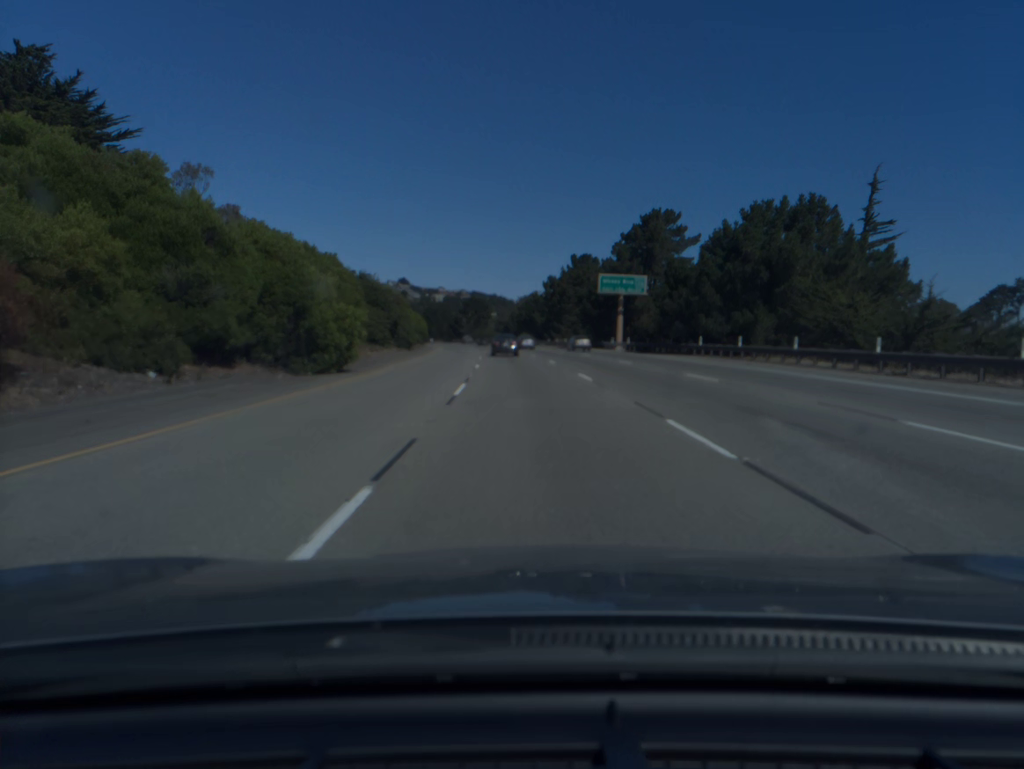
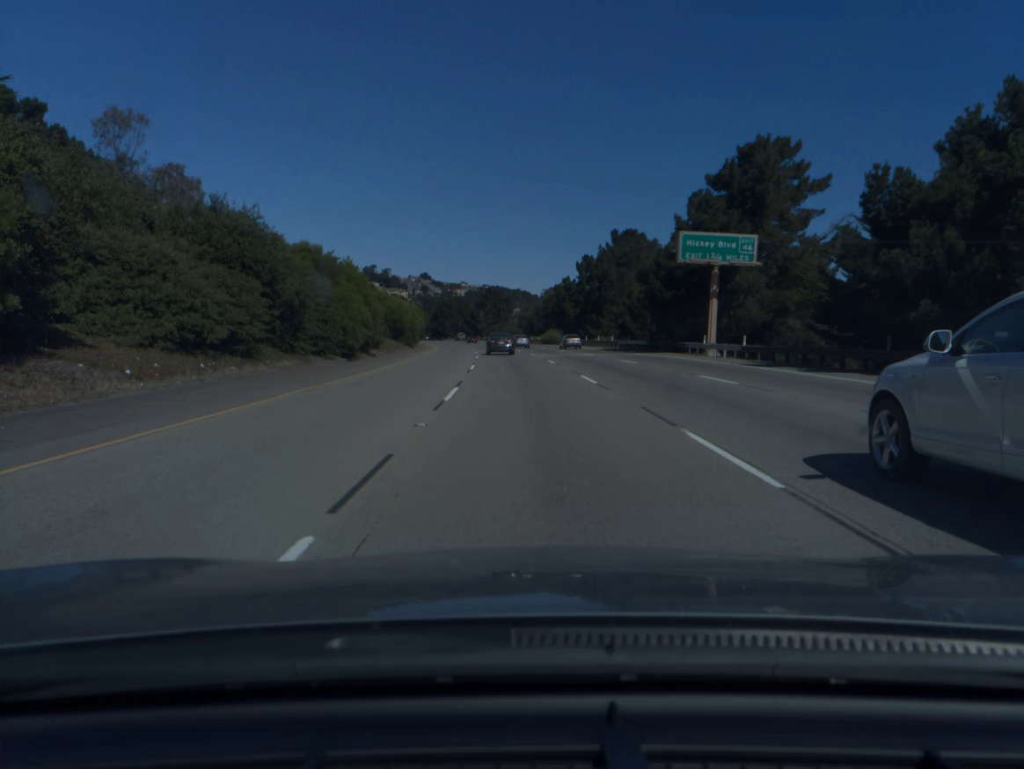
(-0.5, +30.9) m; -2°
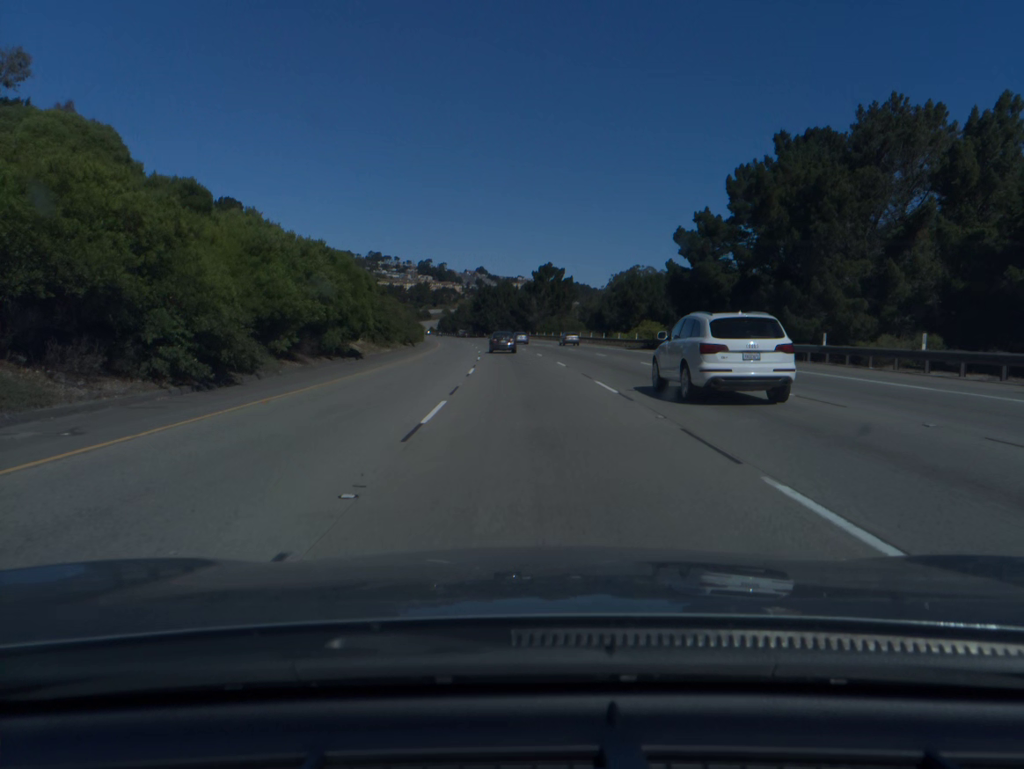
(-2.2, +62.0) m; -4°
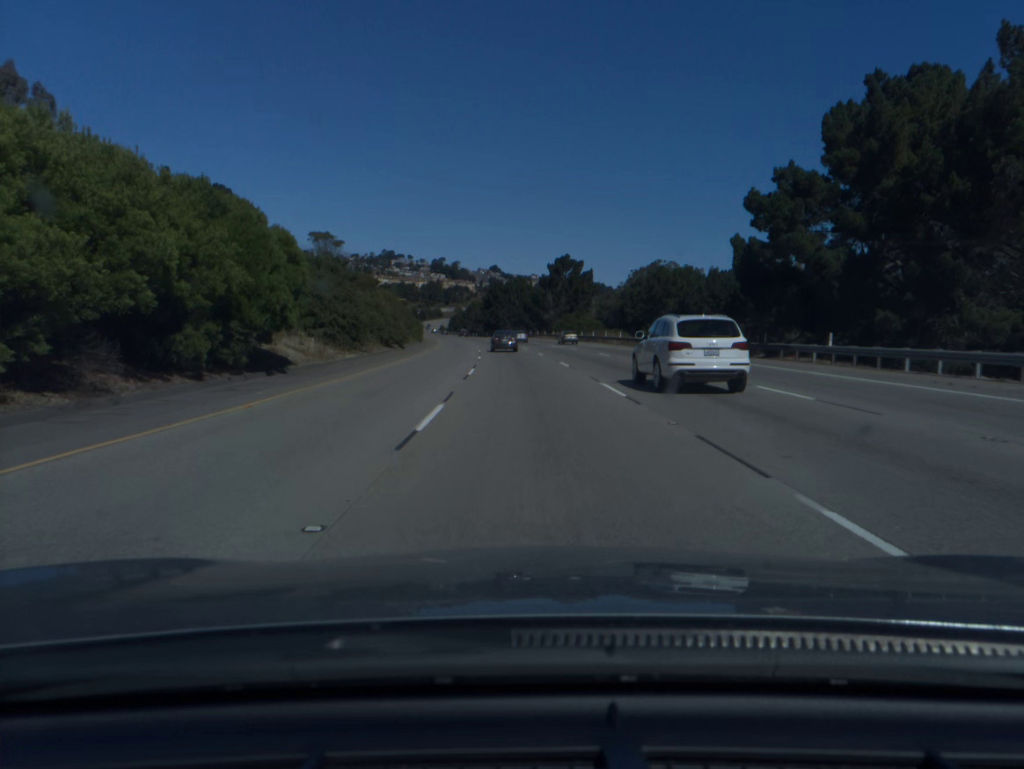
(-0.1, +15.6) m; -1°
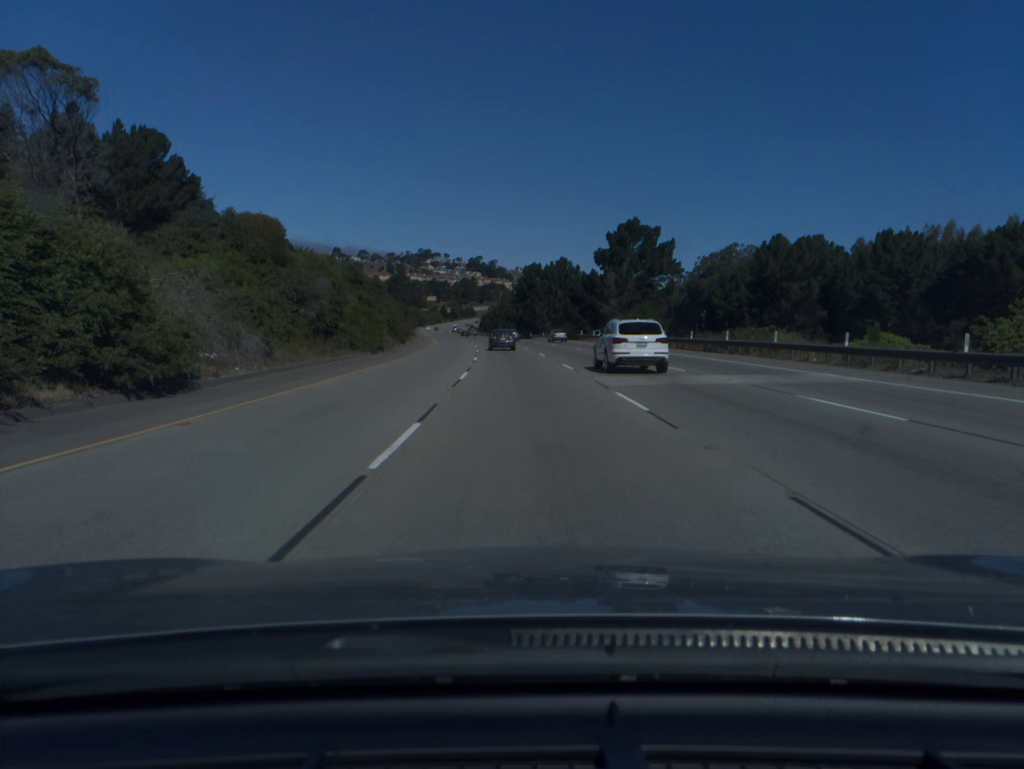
(-1.1, +47.0) m; -3°
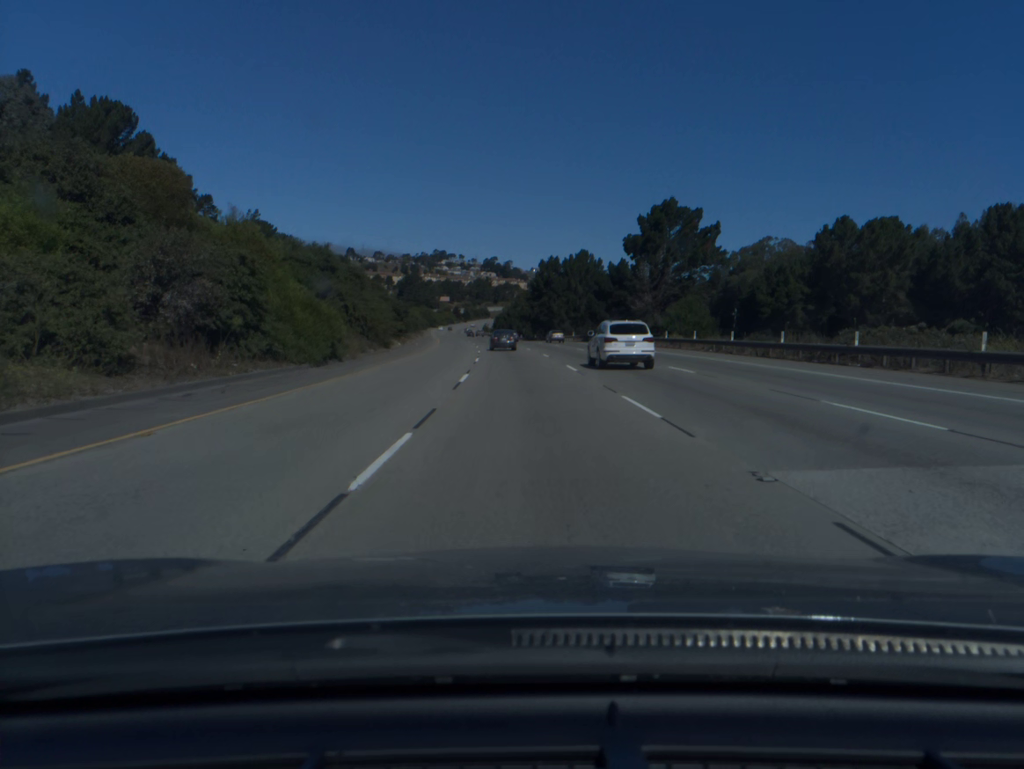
(-0.1, +15.7) m; -1°
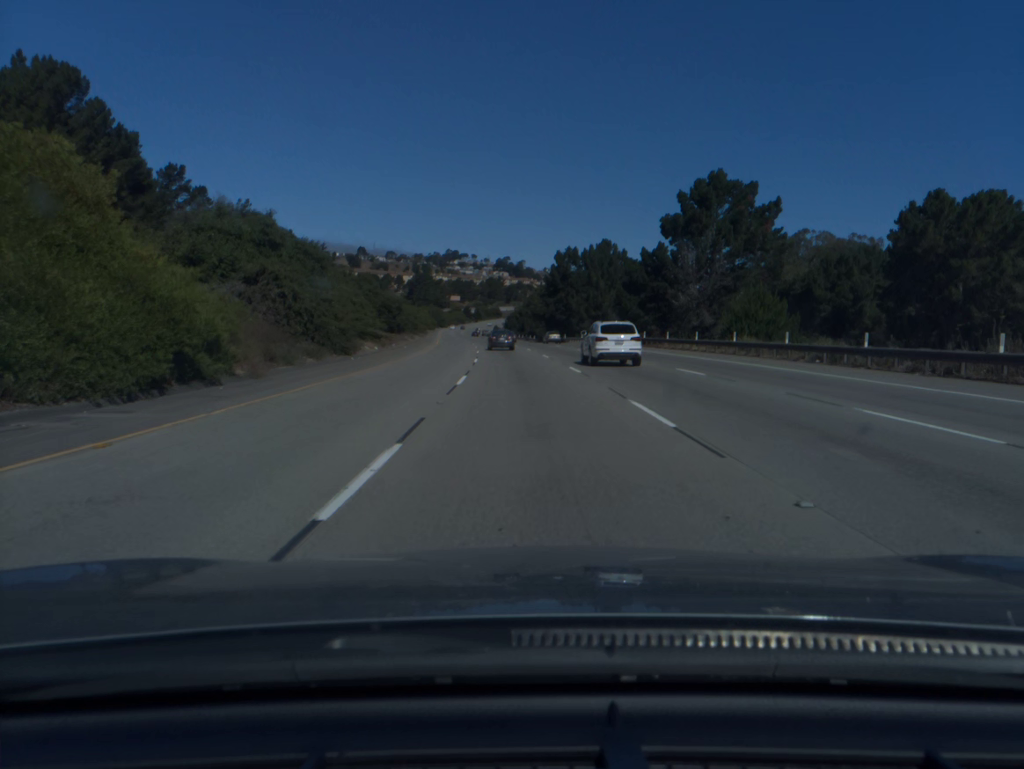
(-0.1, +15.8) m; -1°
